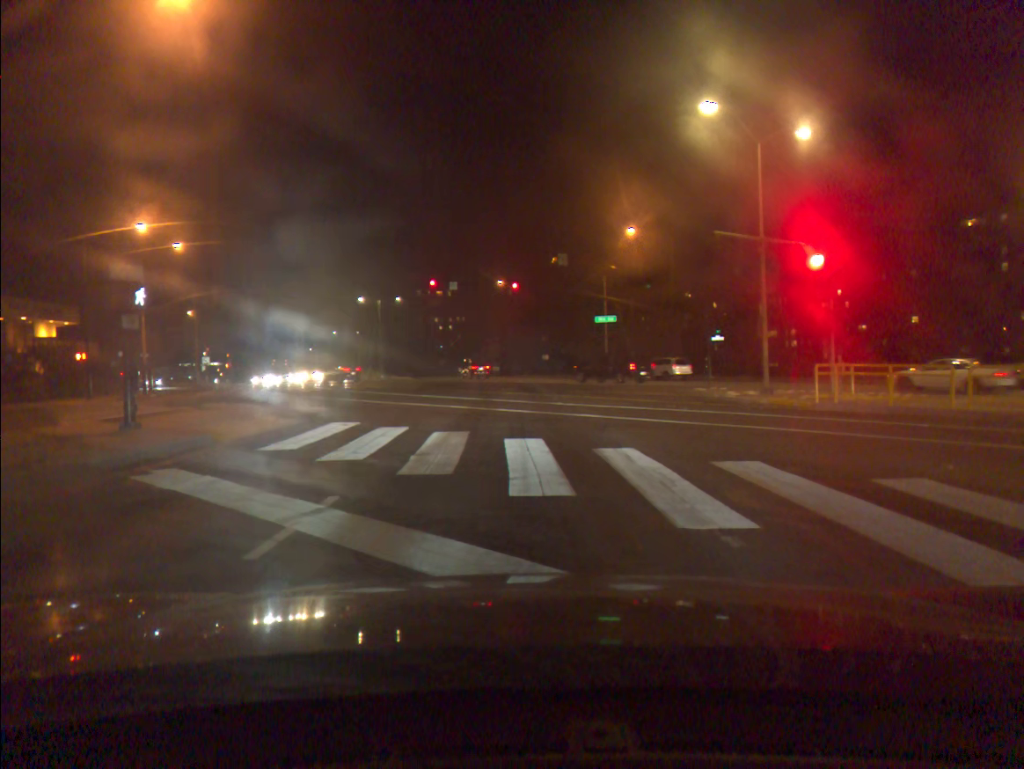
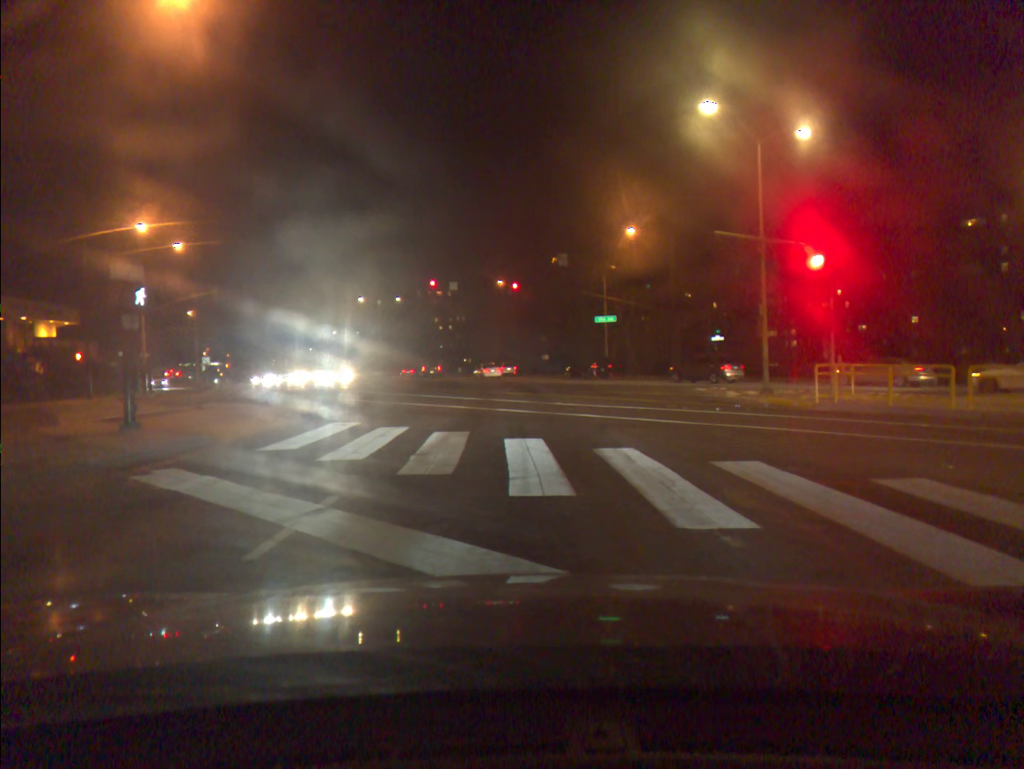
(0.0, 0.0) m; 0°
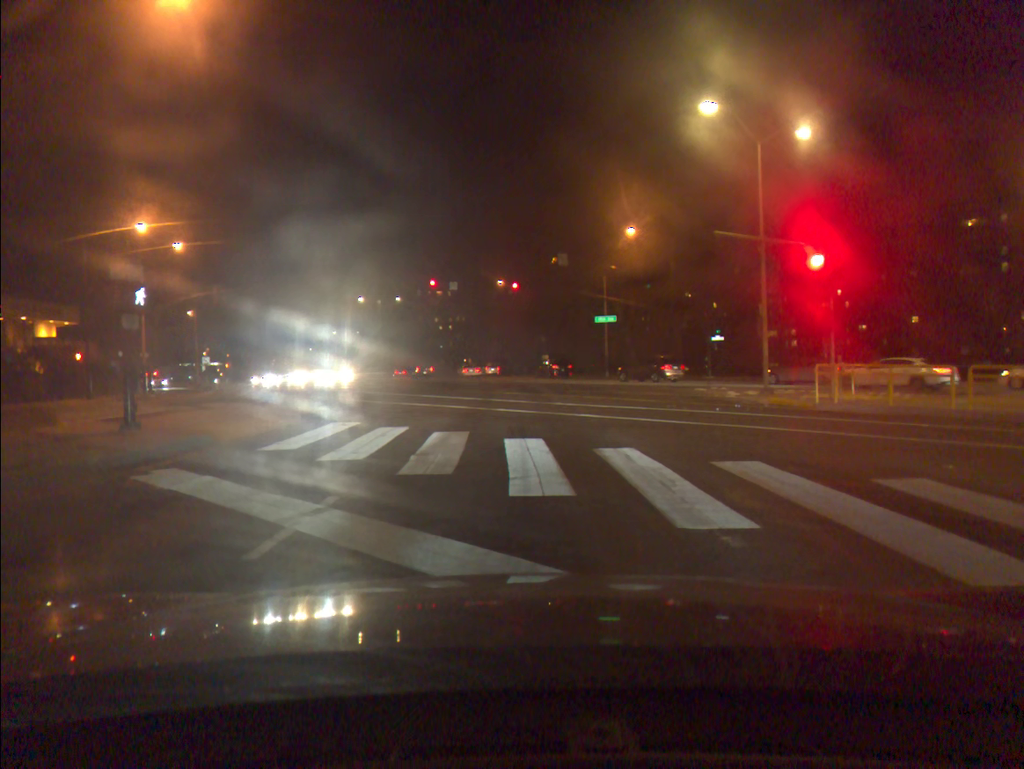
(0.0, 0.0) m; 0°
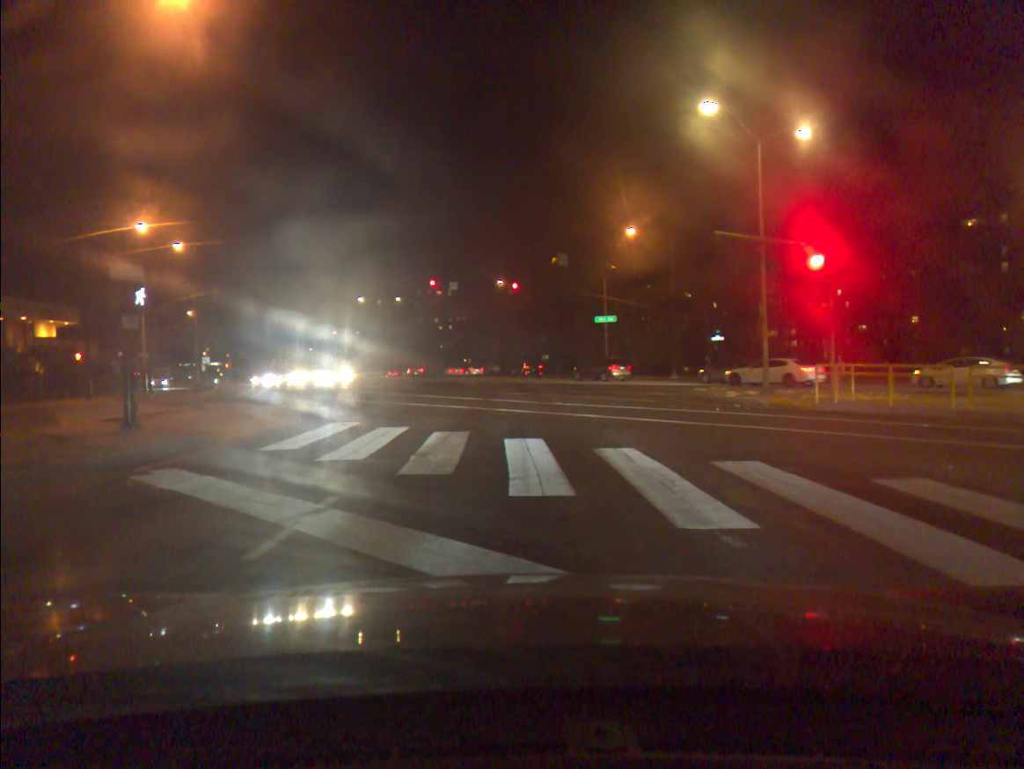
(0.0, 0.0) m; 0°
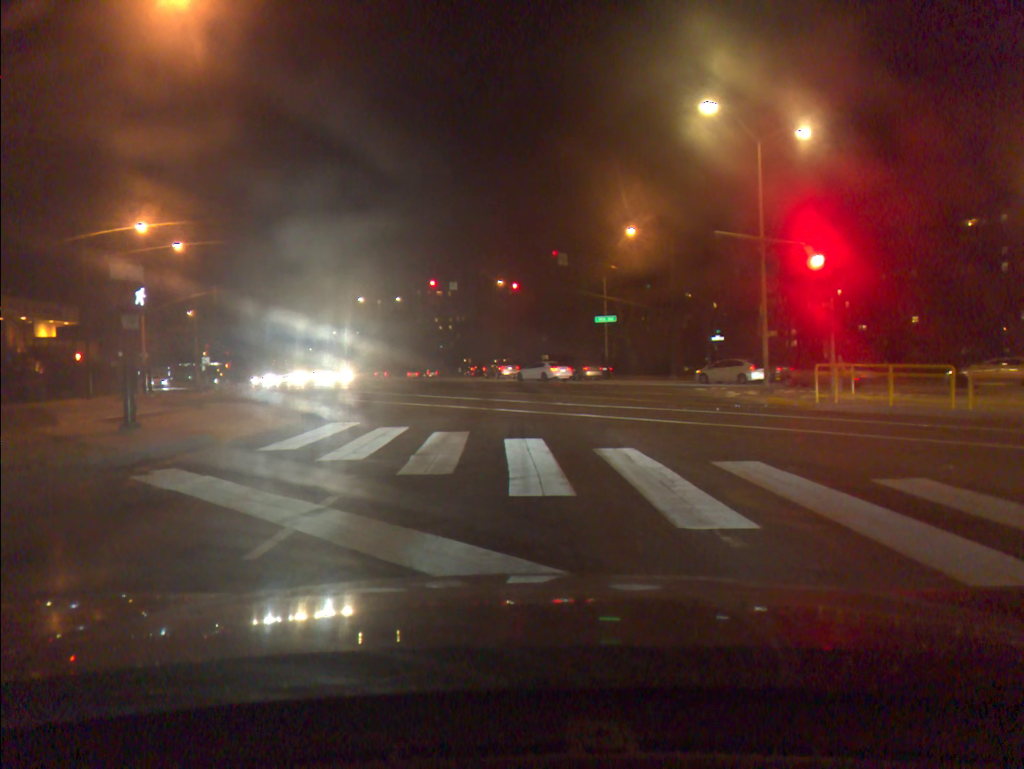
(0.0, 0.0) m; 0°
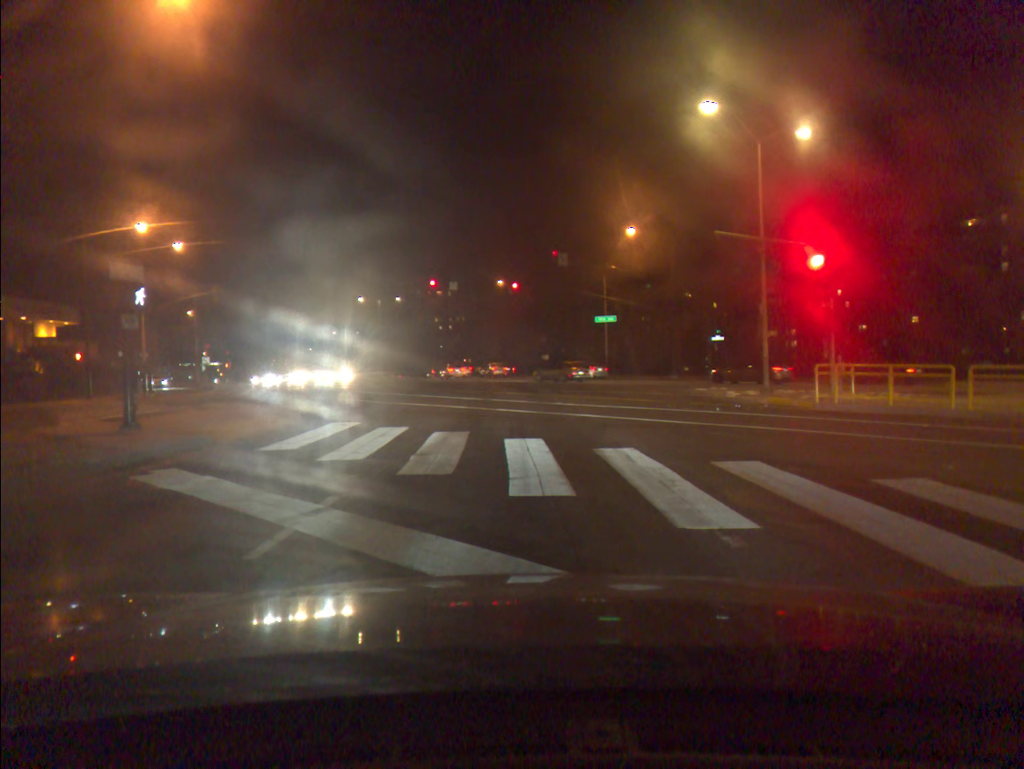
(0.0, 0.0) m; 0°
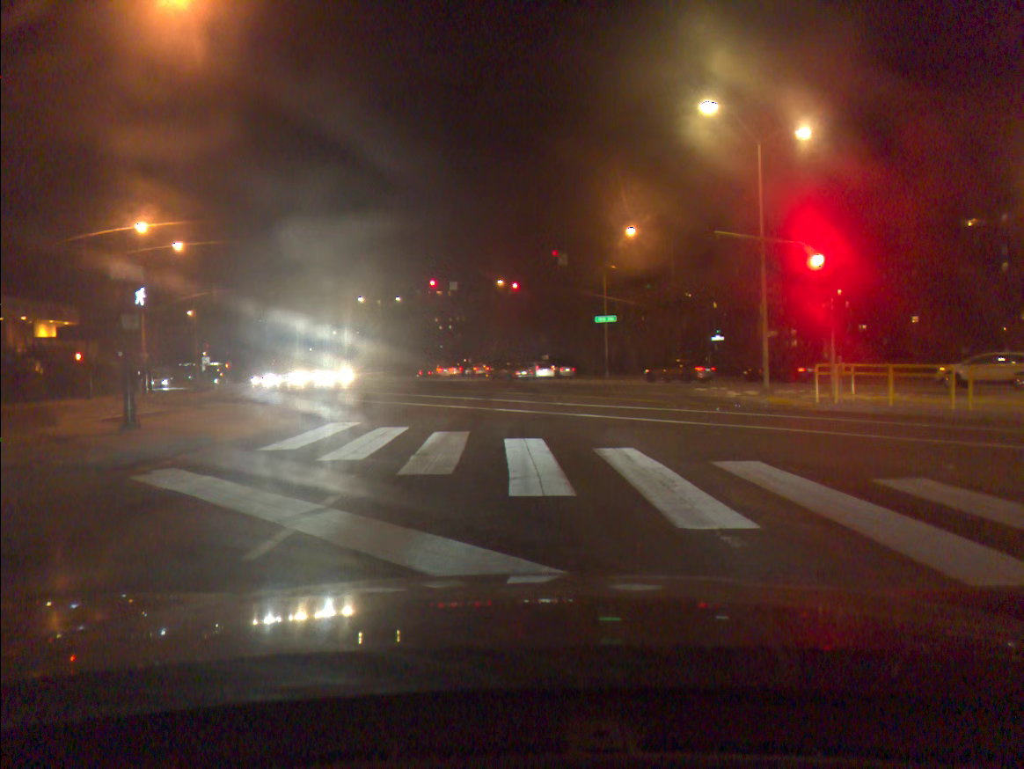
(0.0, 0.0) m; 0°
